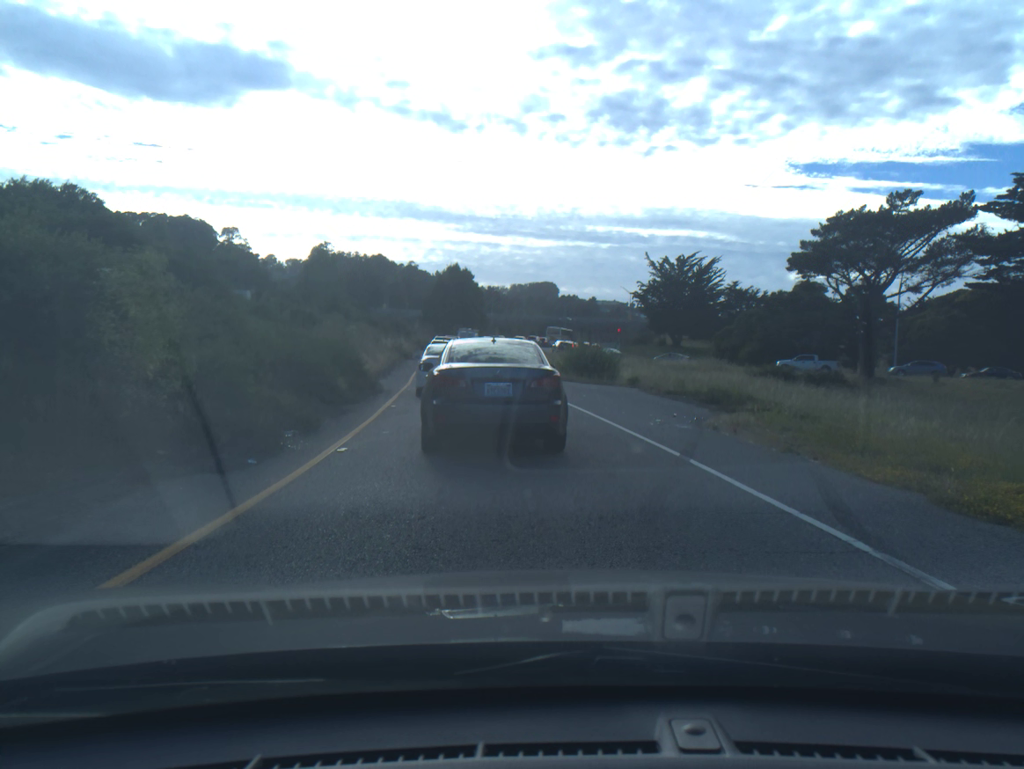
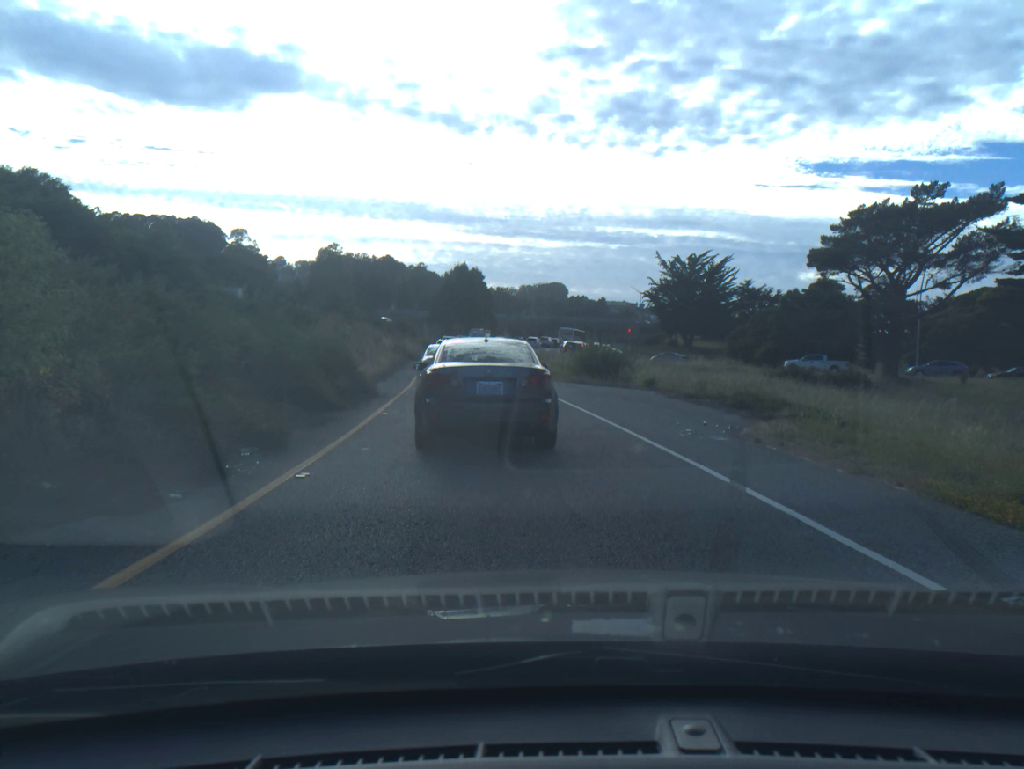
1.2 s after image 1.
(0.0, +2.1) m; -2°
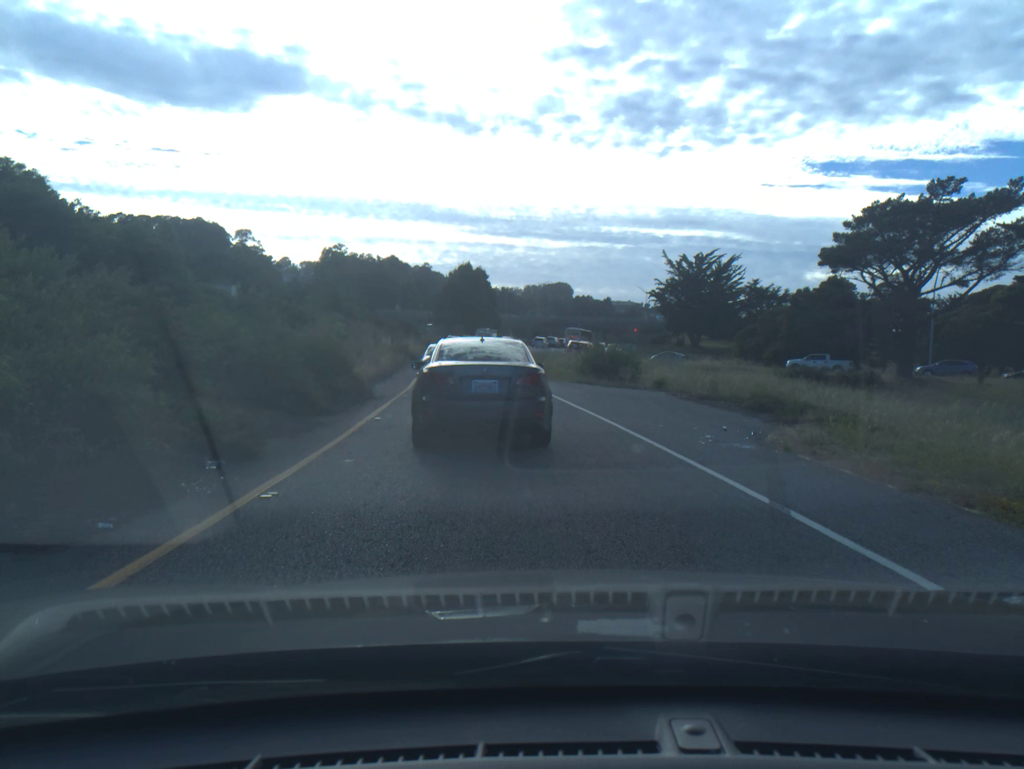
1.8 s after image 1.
(0.0, +1.1) m; -1°
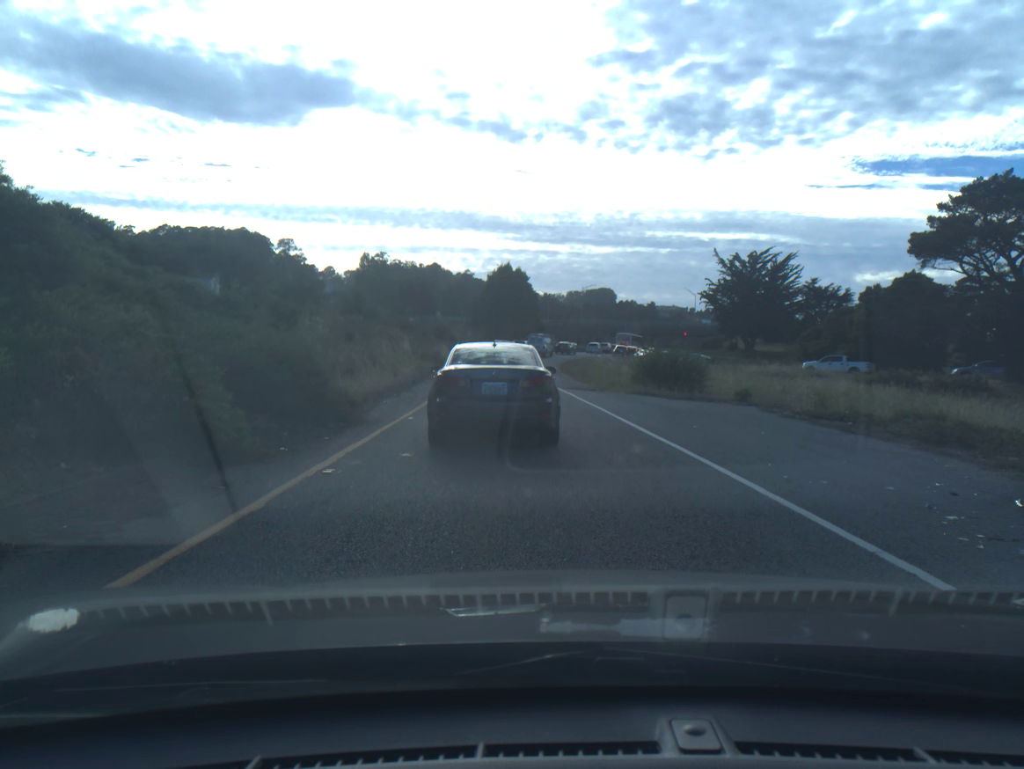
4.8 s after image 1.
(-0.1, +6.0) m; -2°
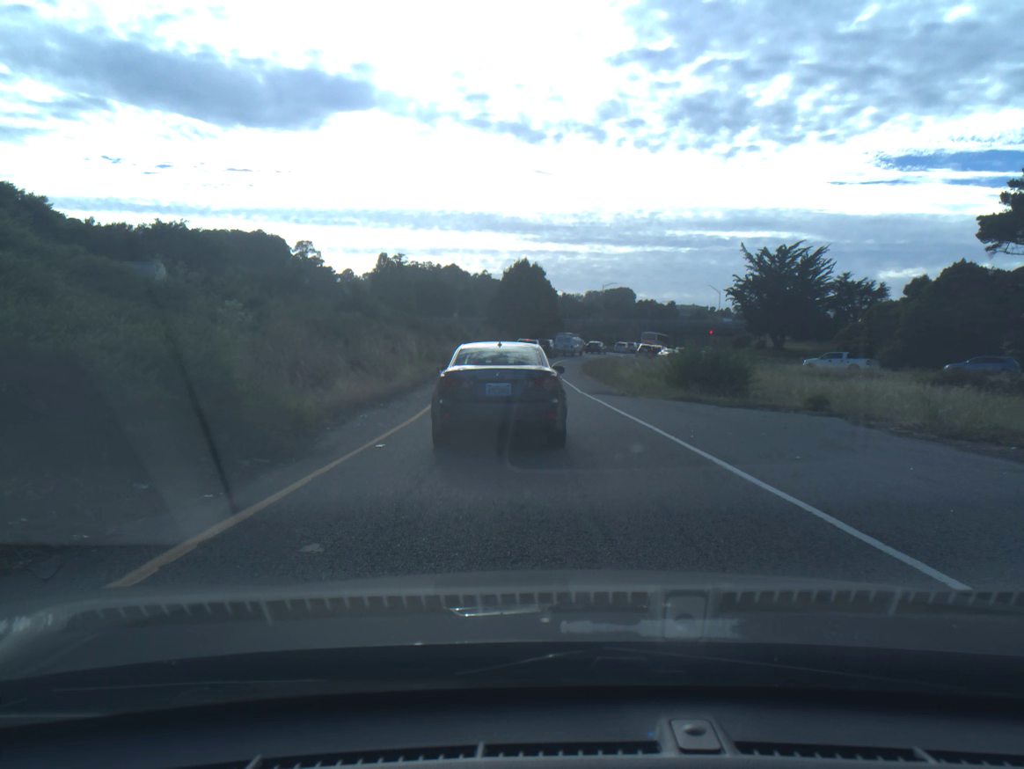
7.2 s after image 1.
(0.0, +4.8) m; -1°
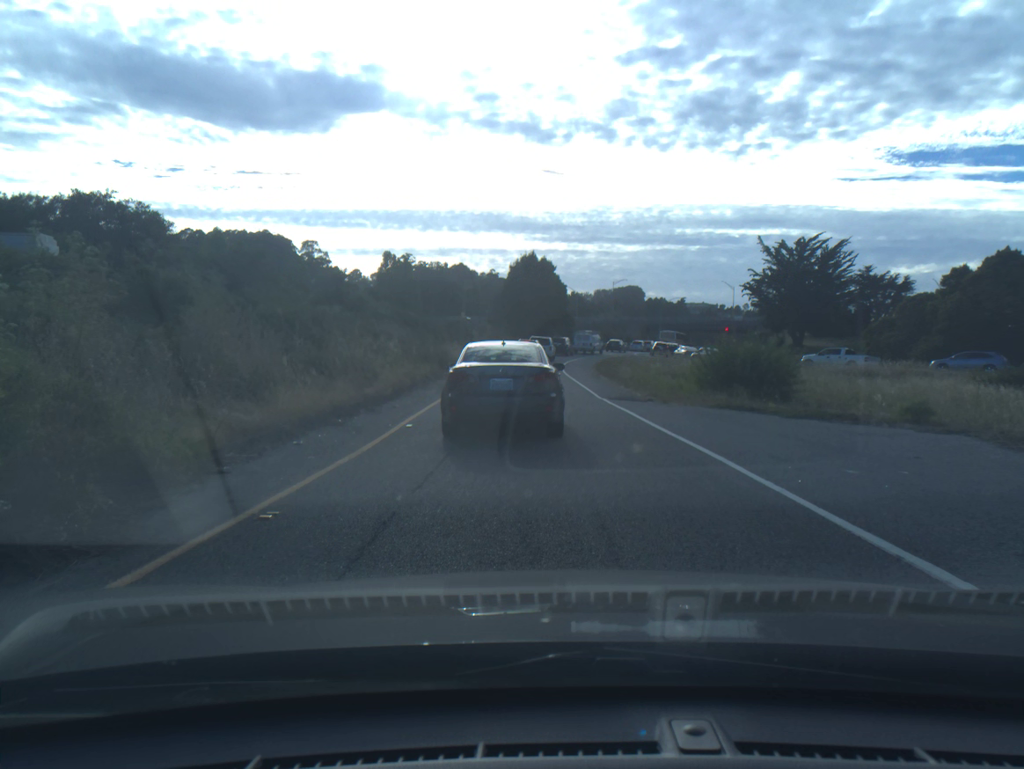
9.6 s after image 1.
(0.0, +4.8) m; -1°
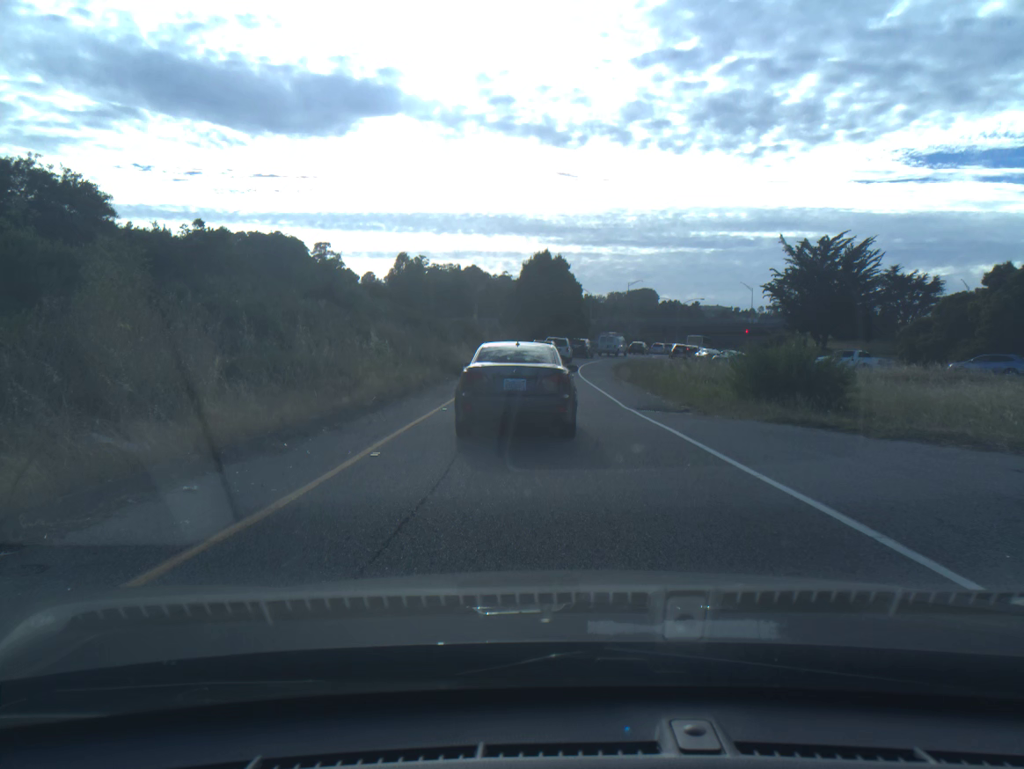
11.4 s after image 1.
(0.0, +3.7) m; -1°
